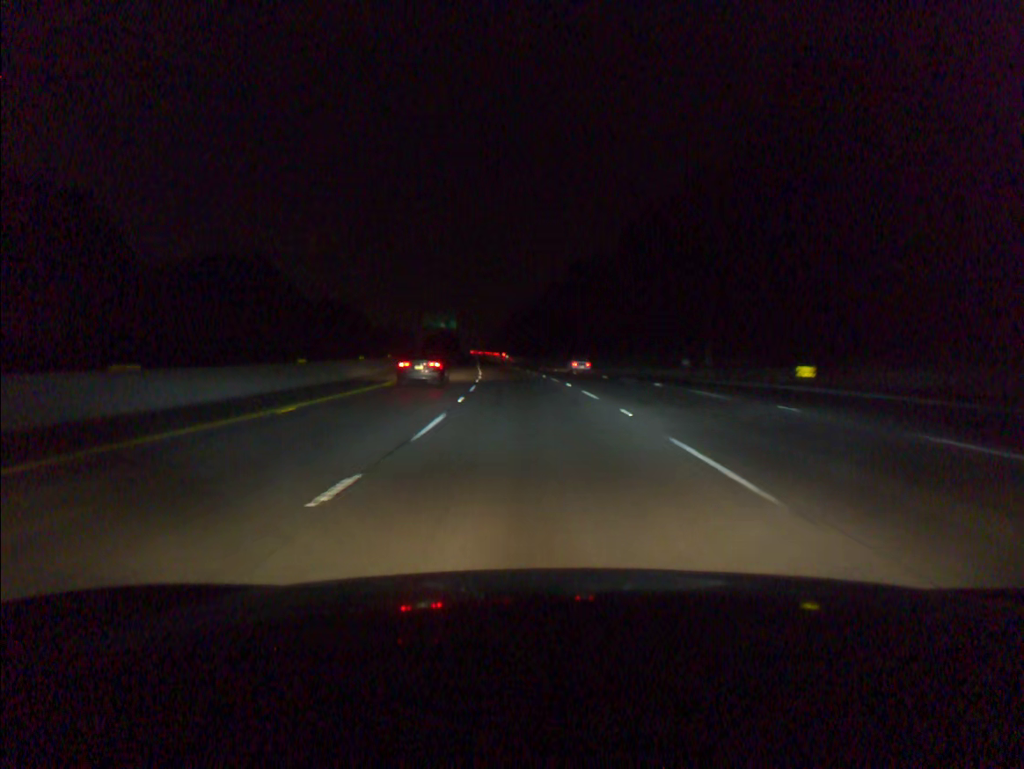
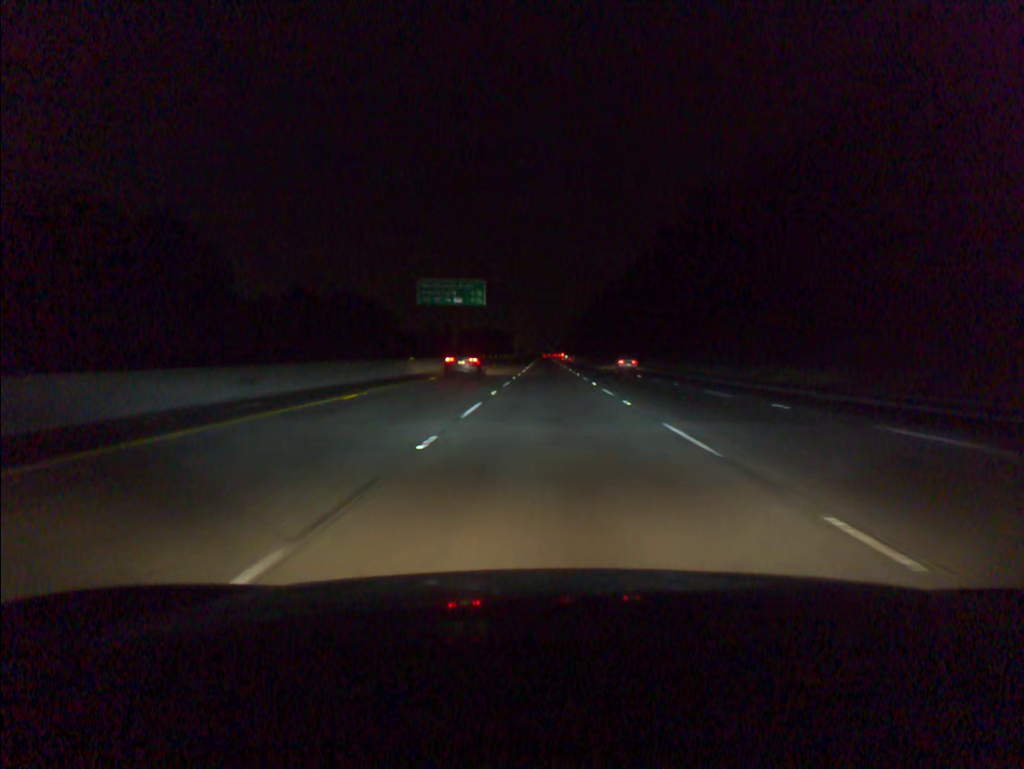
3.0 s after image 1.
(-4.9, +83.8) m; -5°
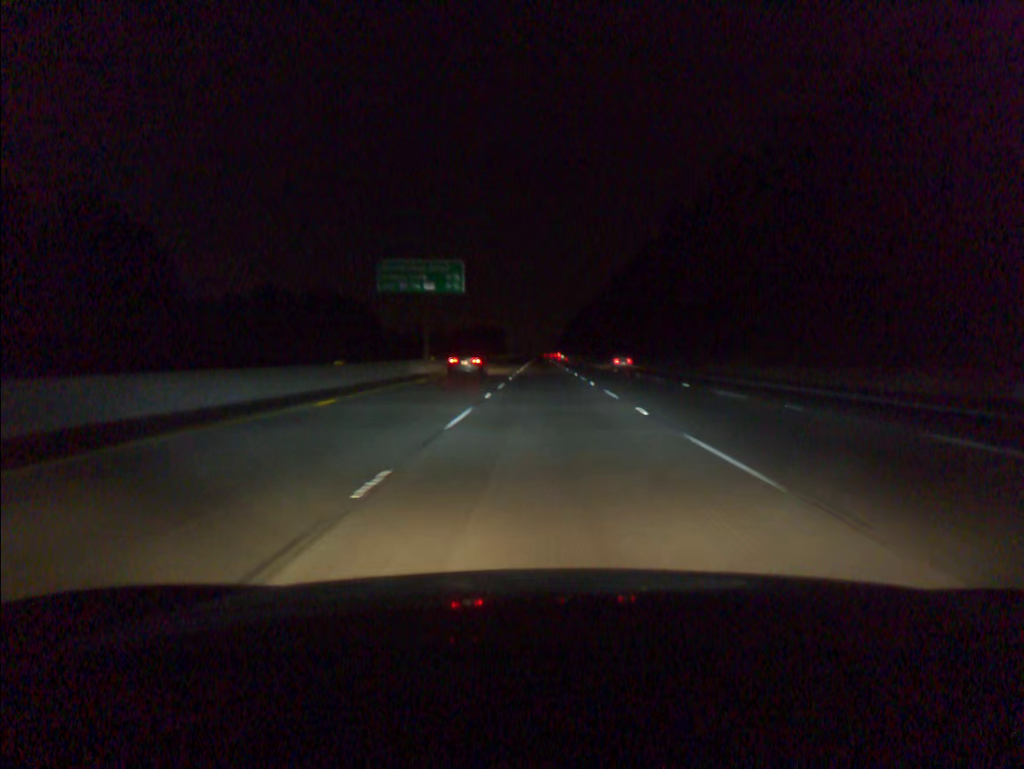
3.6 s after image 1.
(0.0, +16.8) m; 0°
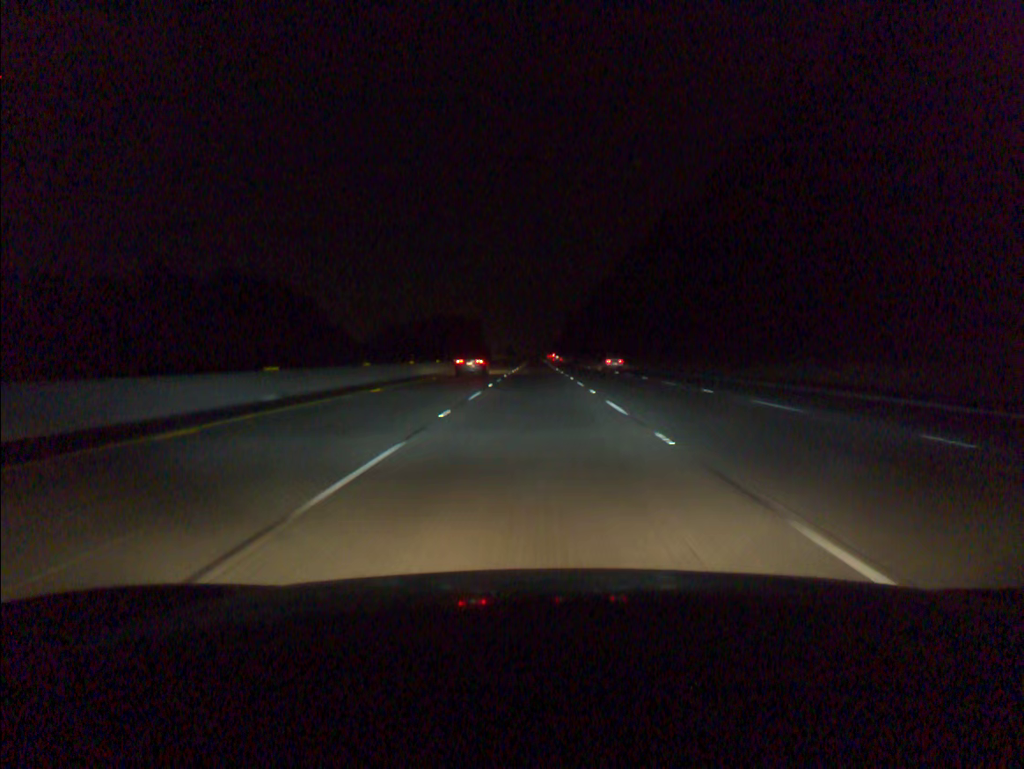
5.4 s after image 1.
(+0.3, +50.4) m; 0°
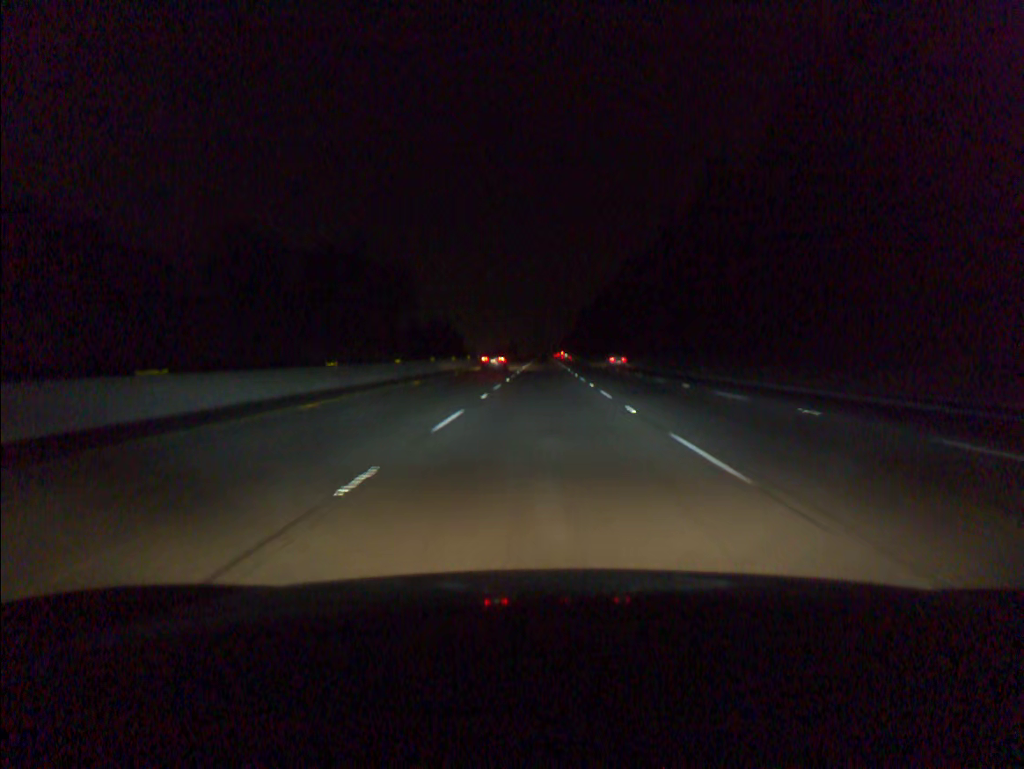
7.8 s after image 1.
(-0.5, +66.9) m; 0°
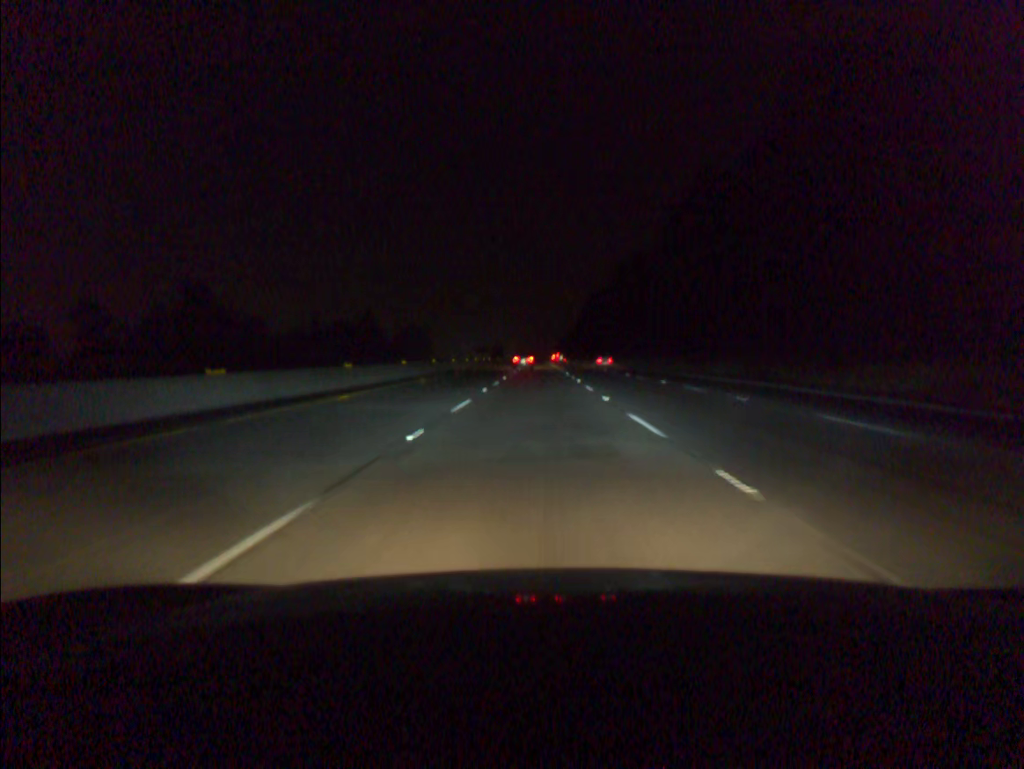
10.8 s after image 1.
(+0.3, +83.7) m; 0°
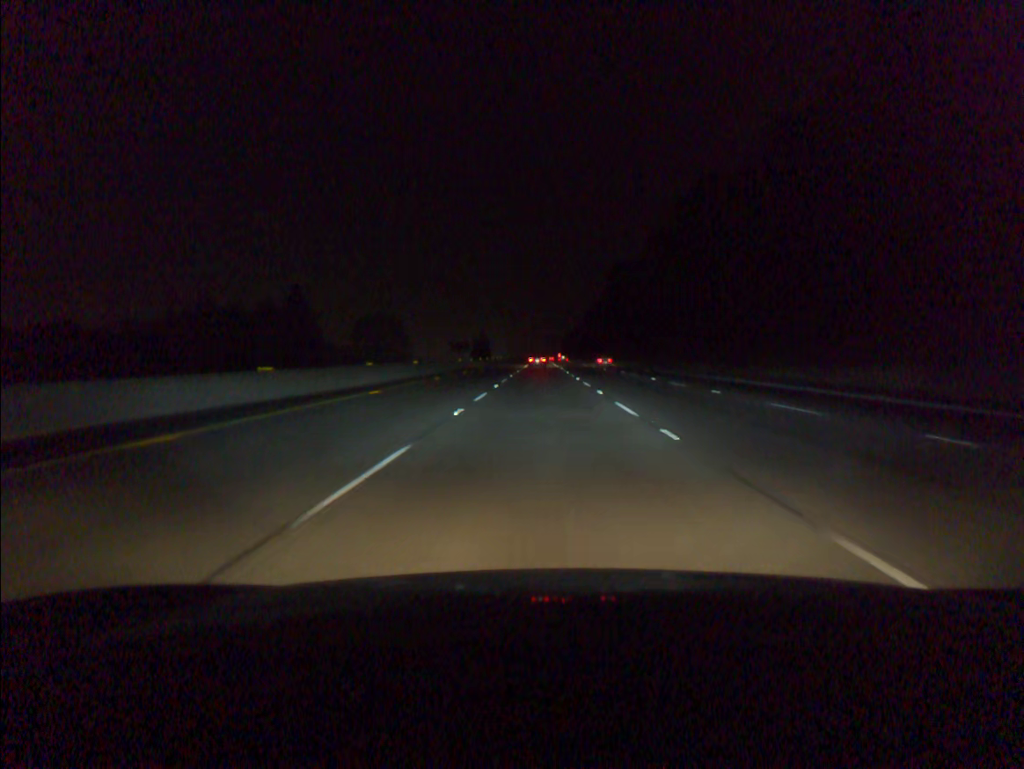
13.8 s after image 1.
(-0.2, +83.8) m; 0°
